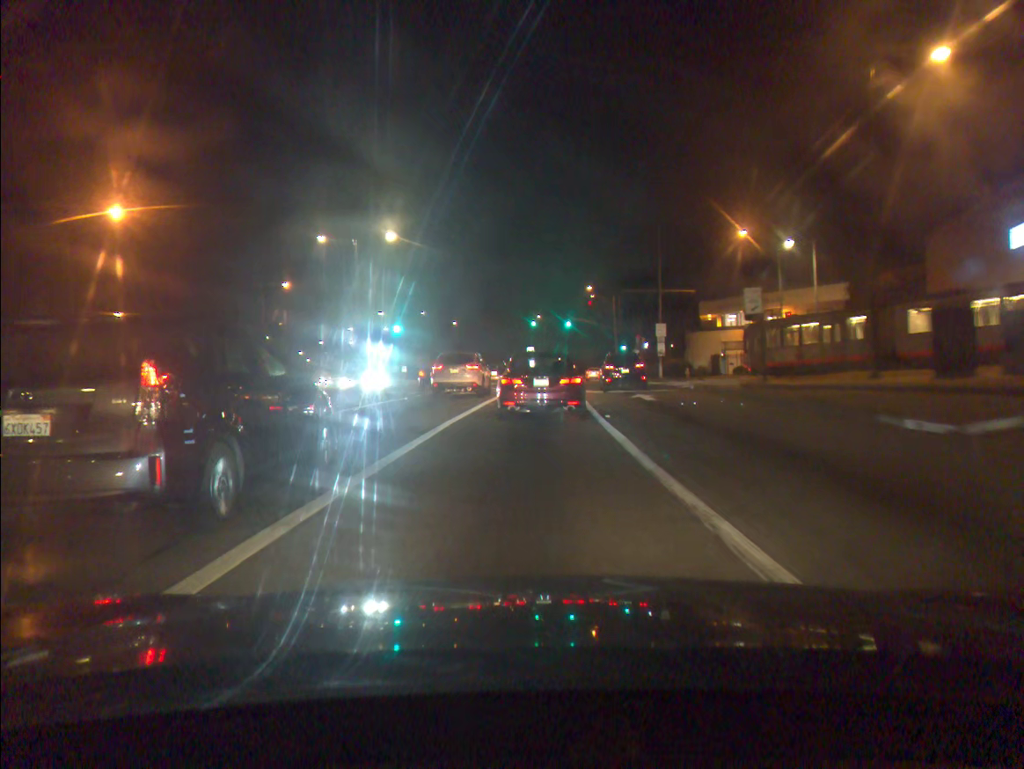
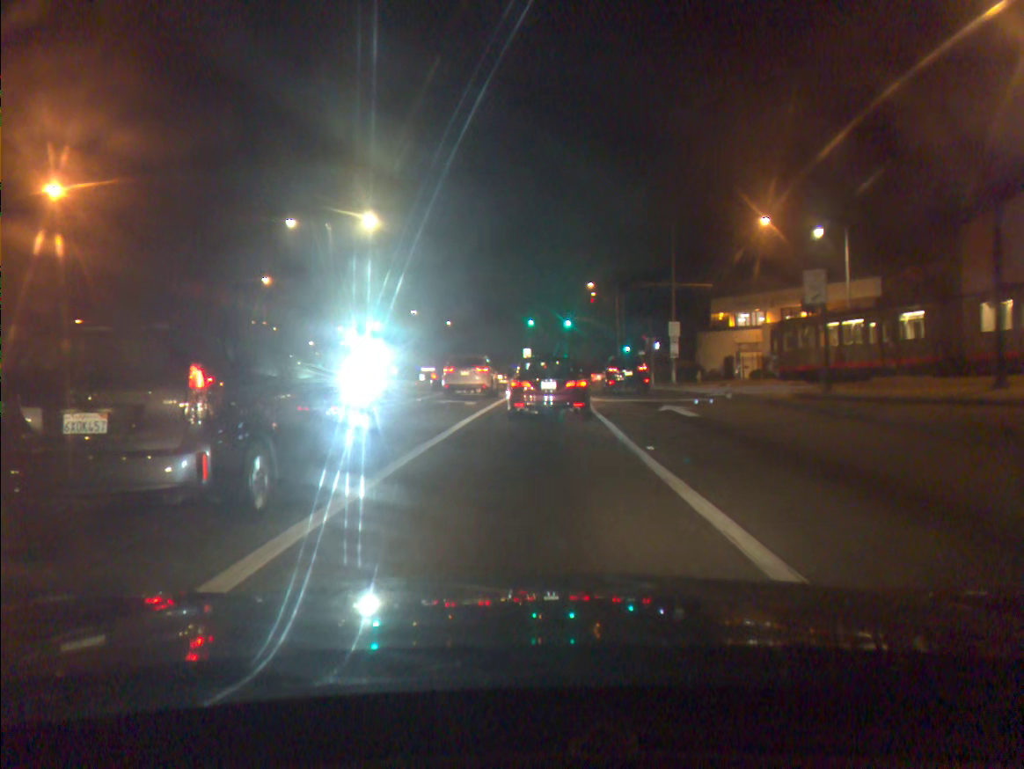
(0.0, +6.1) m; 0°
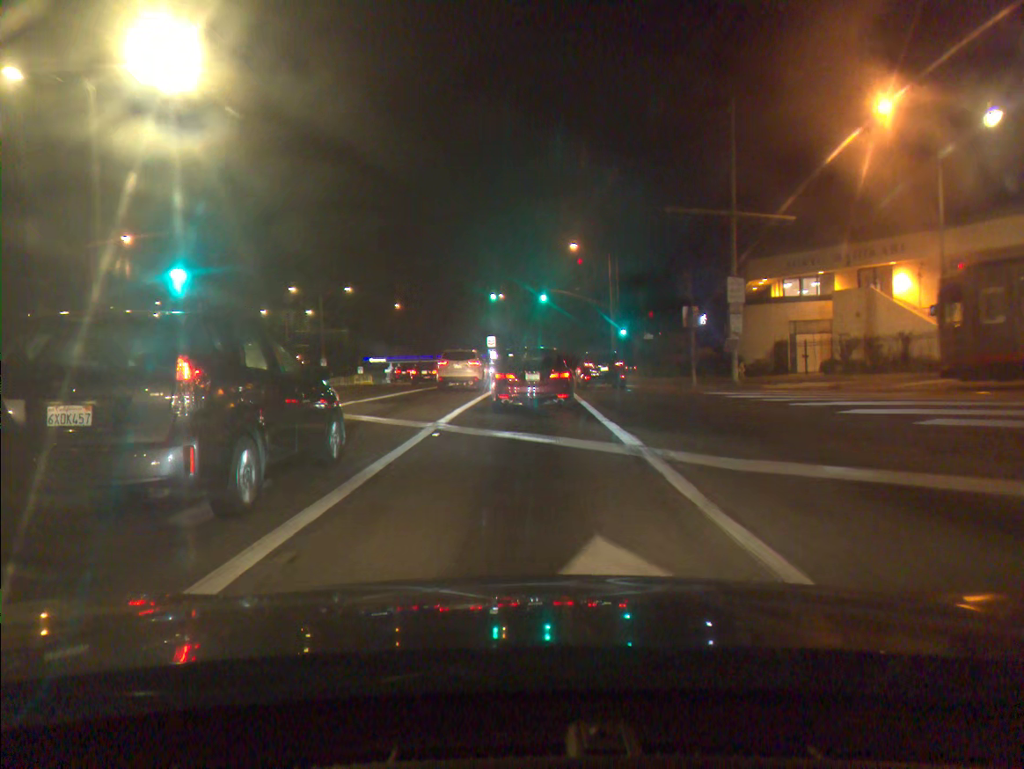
(+0.5, +19.8) m; +3°
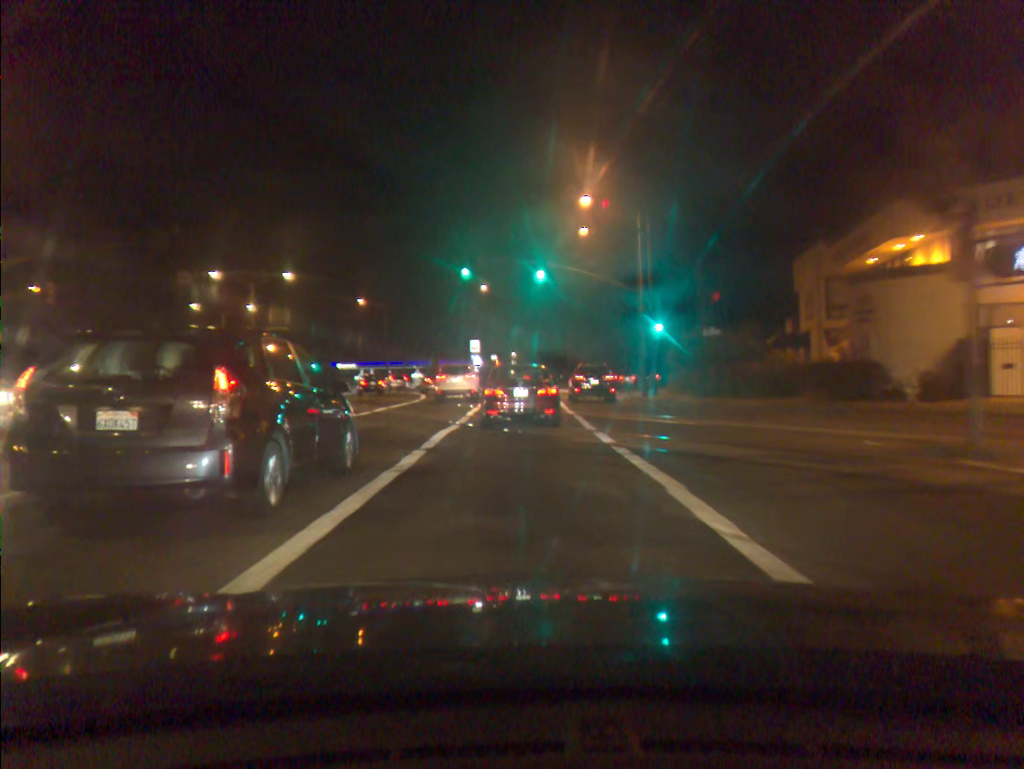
(0.0, +19.1) m; 0°
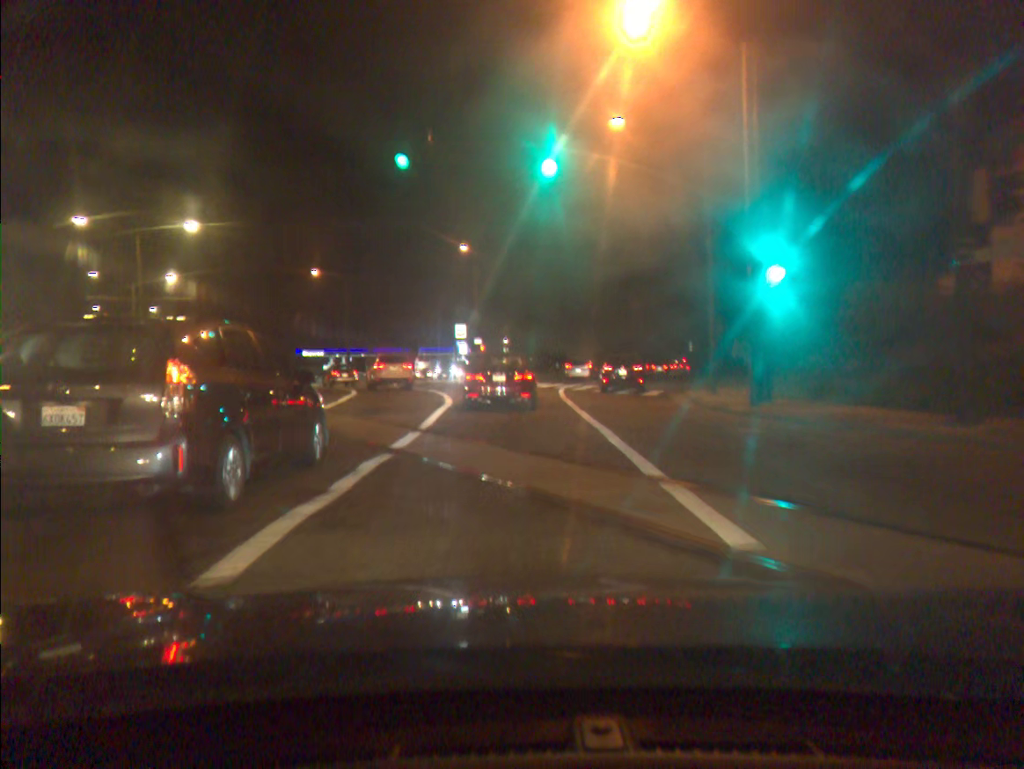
(+0.1, +18.7) m; 0°
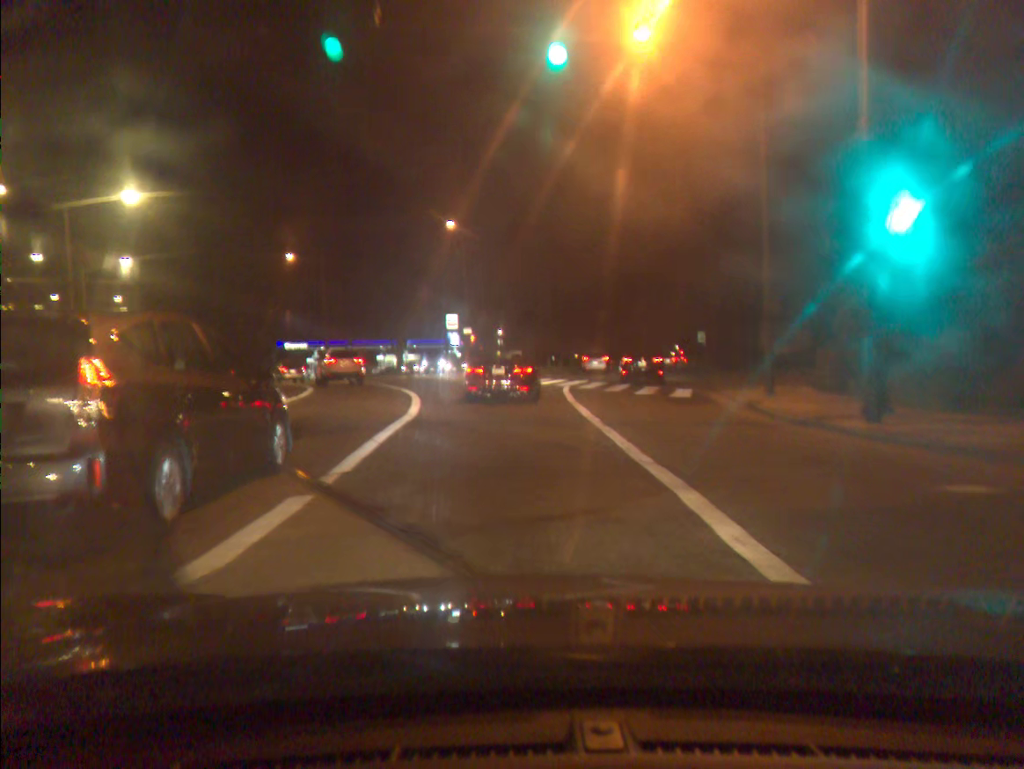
(+0.1, +6.8) m; 0°
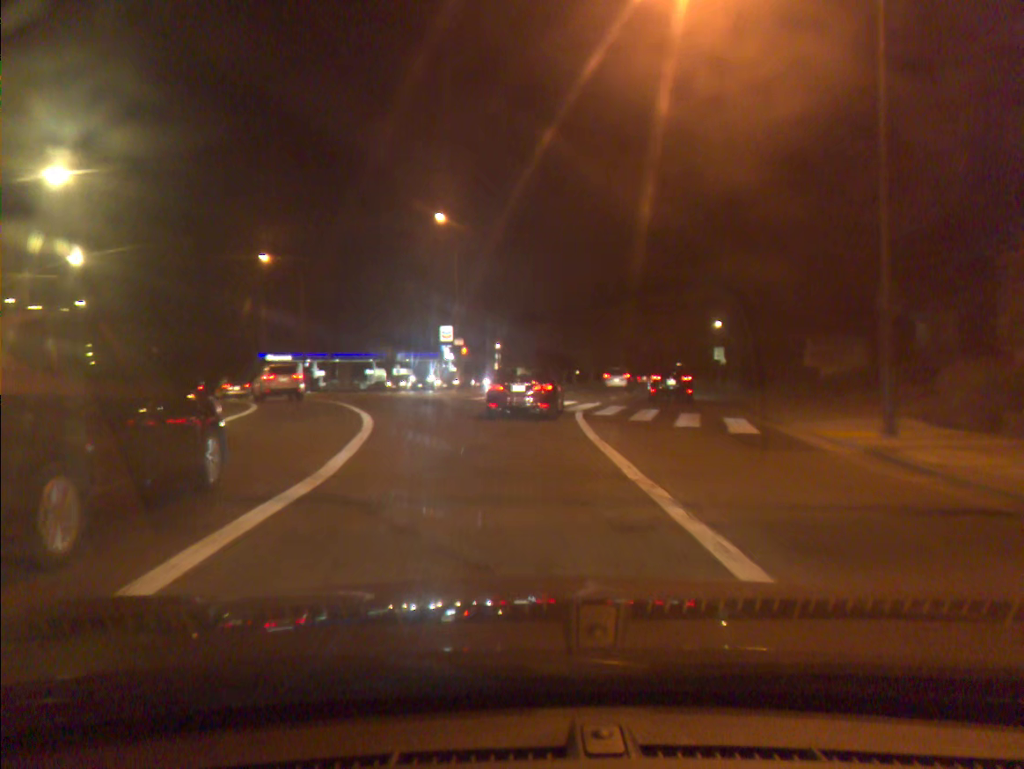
(0.0, +6.7) m; +1°
